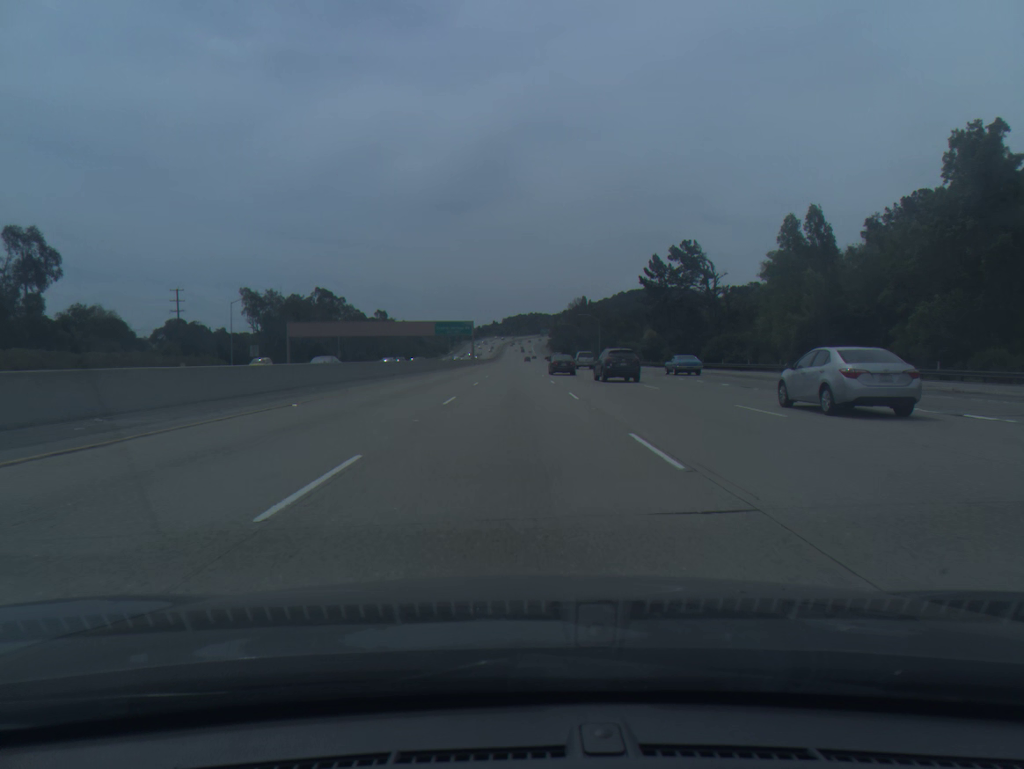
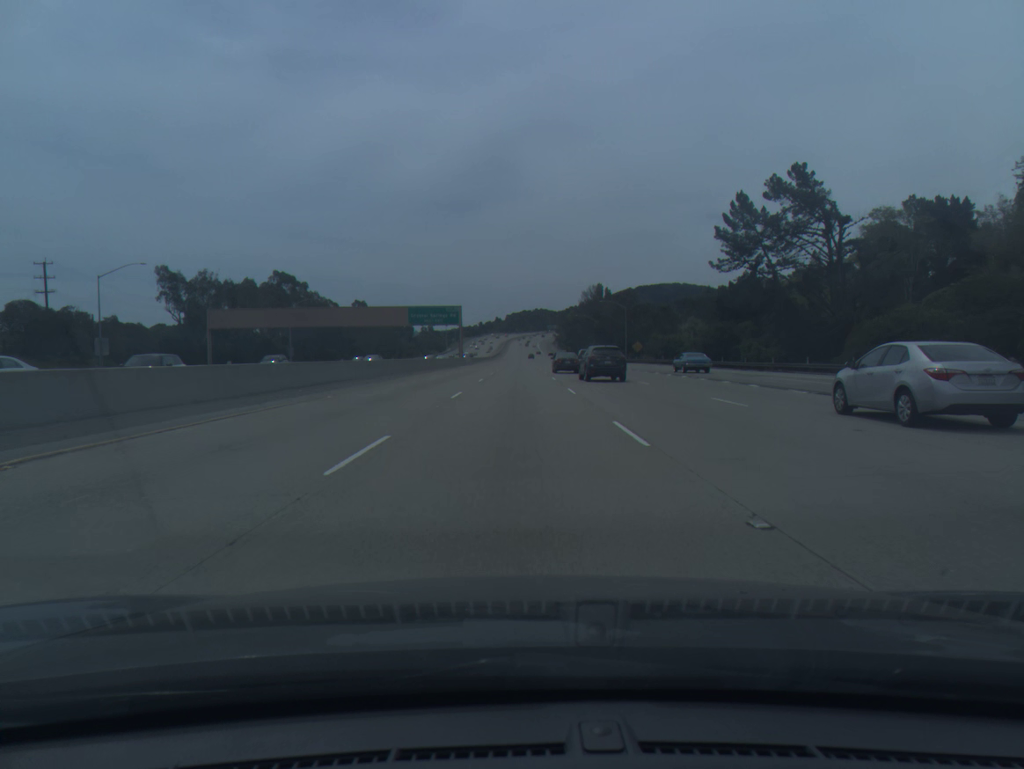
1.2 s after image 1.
(0.0, +40.4) m; 0°
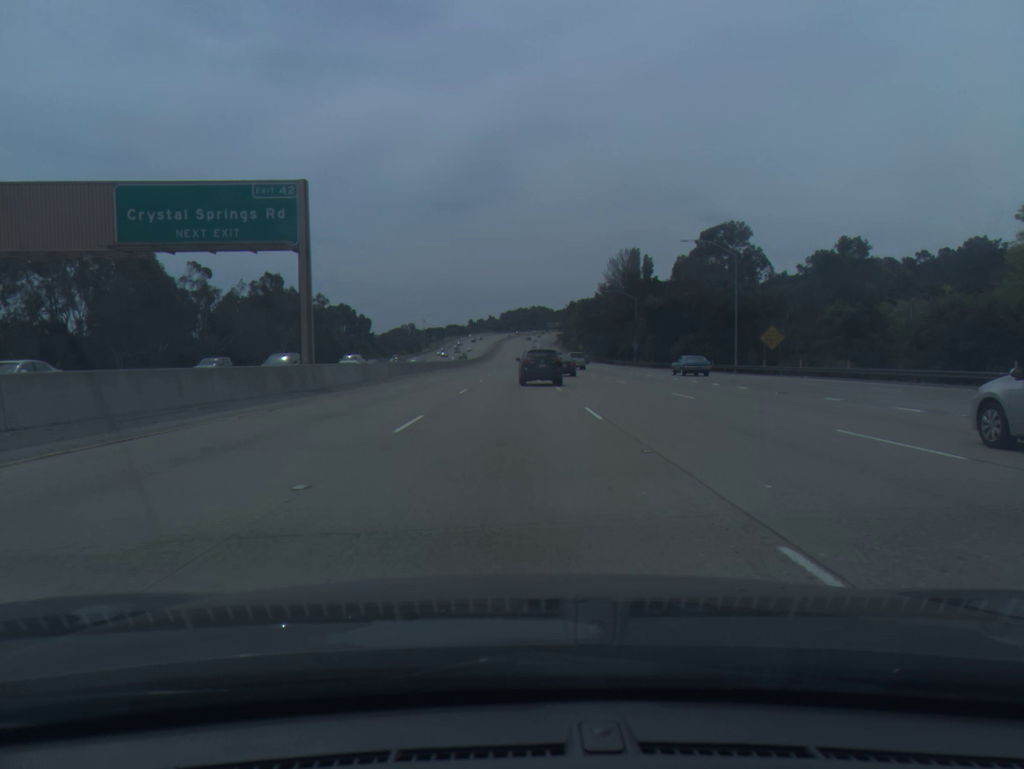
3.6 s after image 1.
(+0.1, +80.8) m; 0°
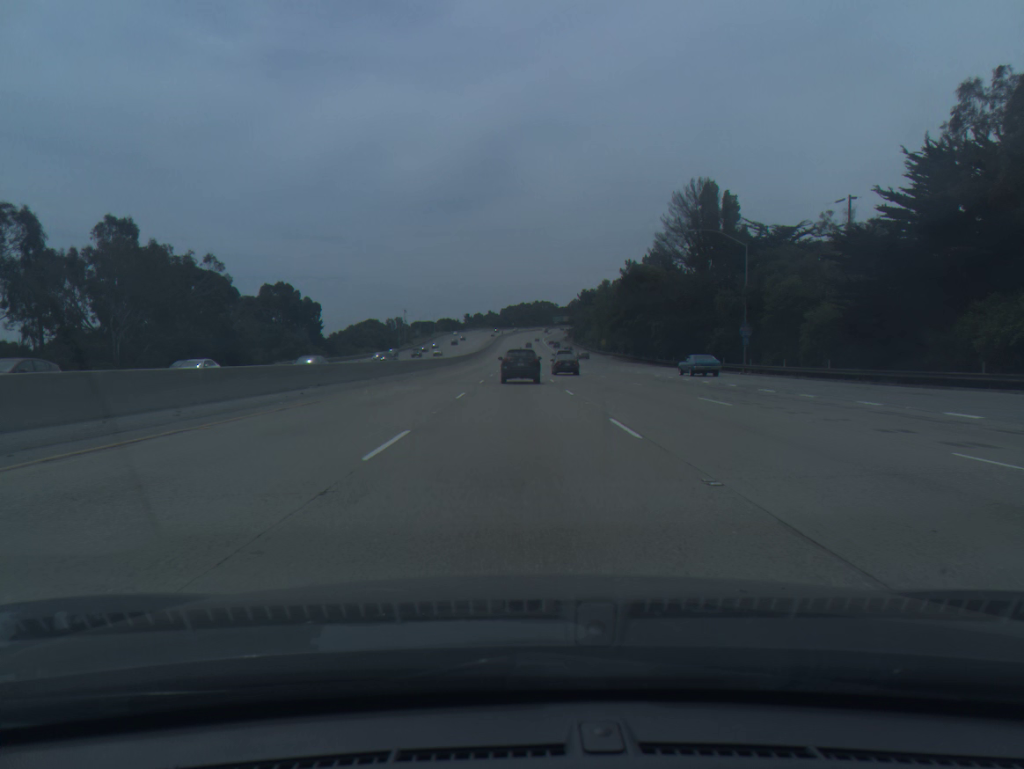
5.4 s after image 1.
(-0.4, +60.4) m; 0°
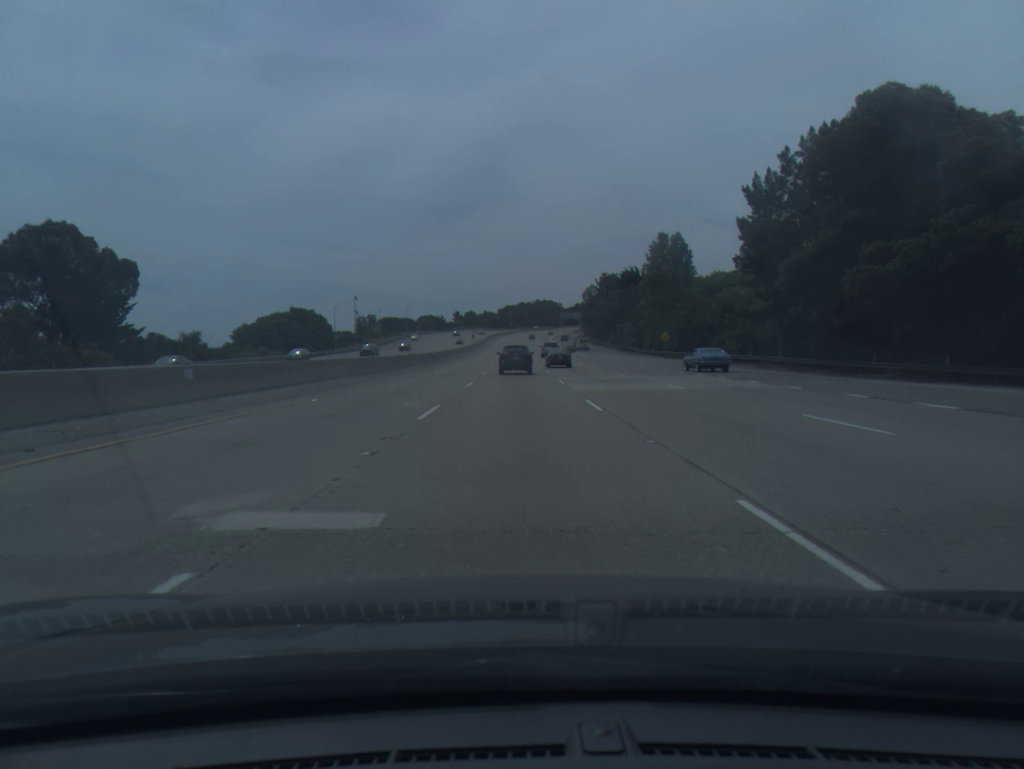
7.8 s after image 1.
(0.0, +80.2) m; 0°
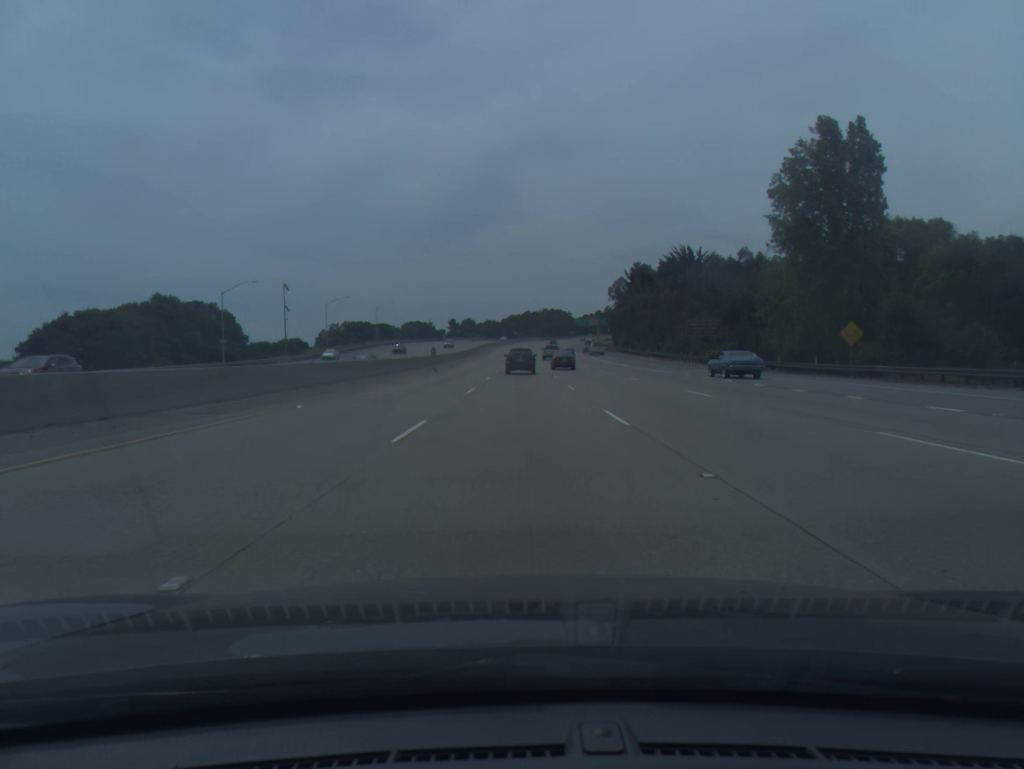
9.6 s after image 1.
(-0.1, +60.3) m; 0°
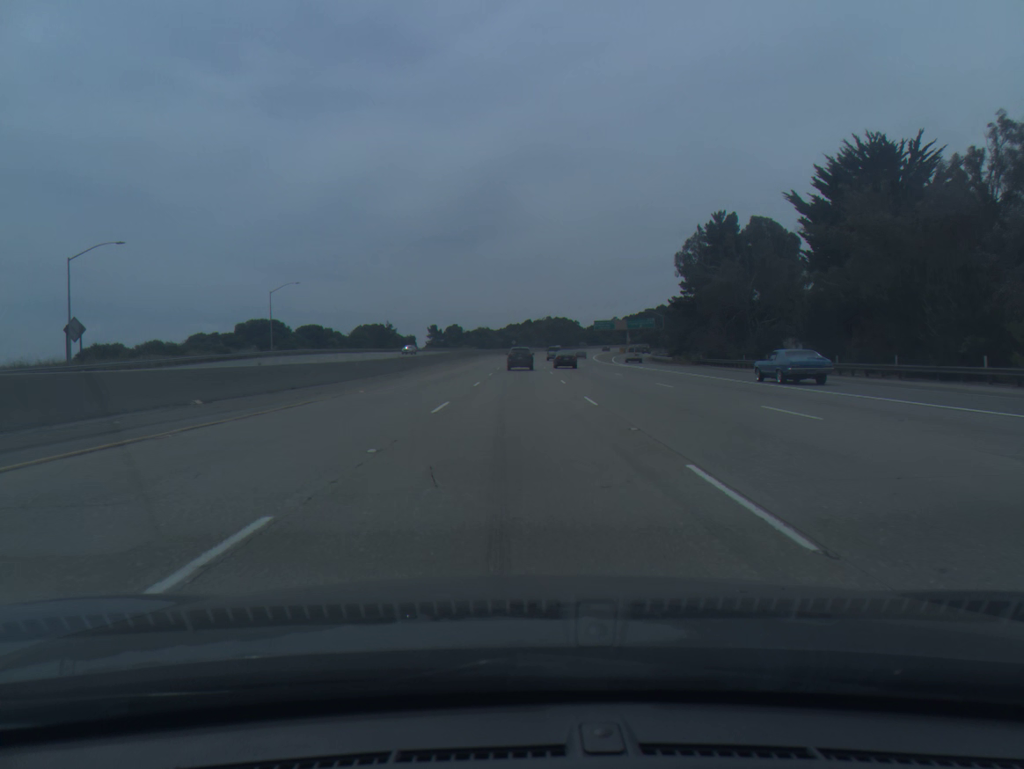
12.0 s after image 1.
(+0.4, +80.1) m; 0°
